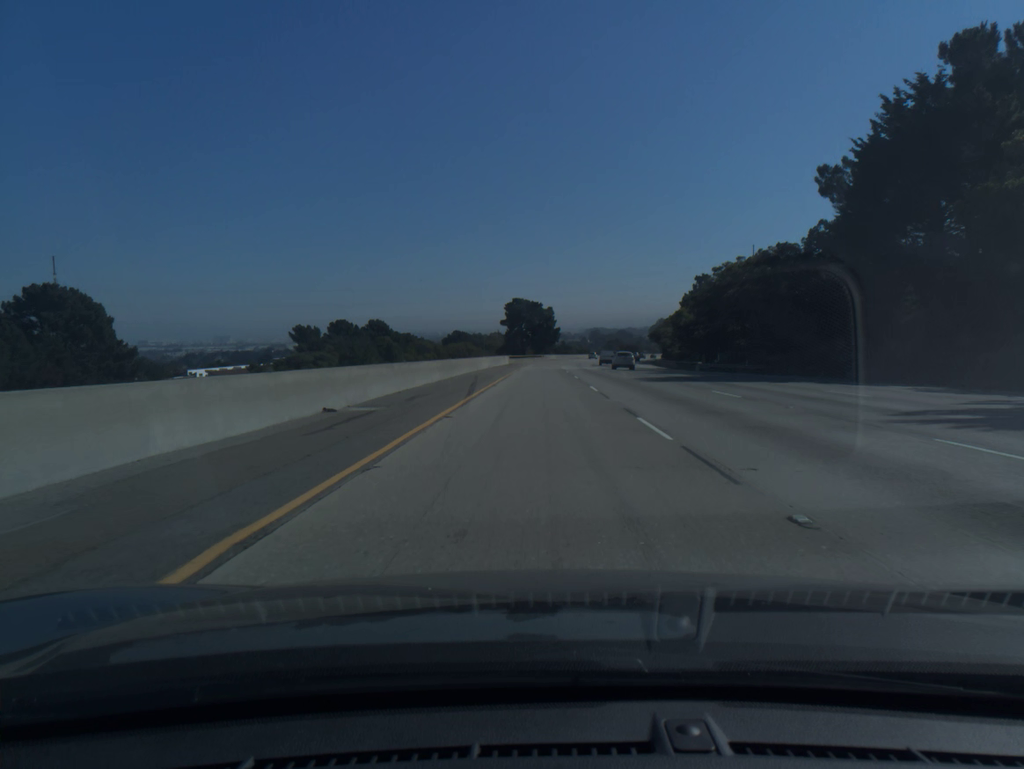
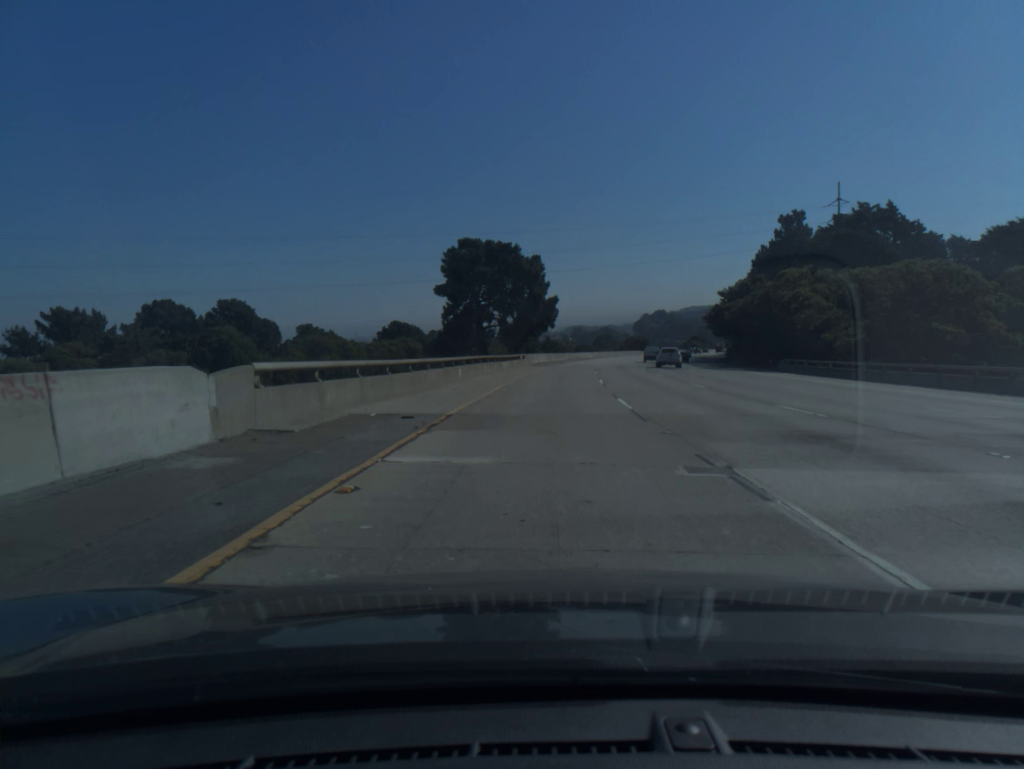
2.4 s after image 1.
(+0.6, +81.2) m; +1°
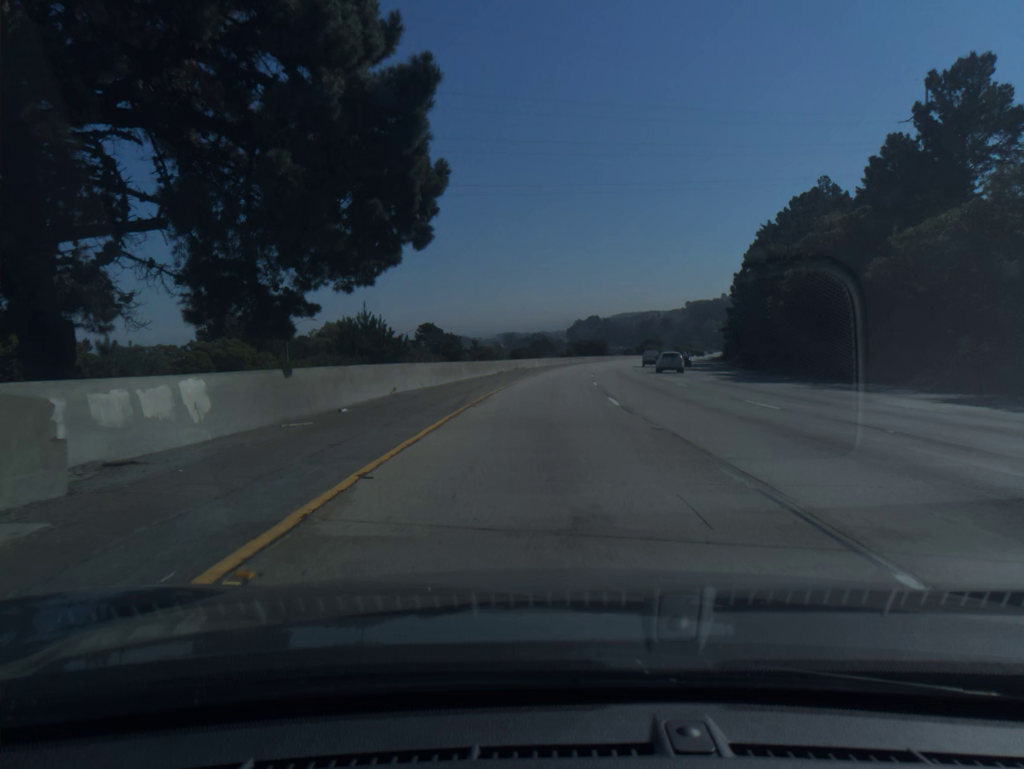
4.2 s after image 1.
(+2.6, +61.0) m; +5°
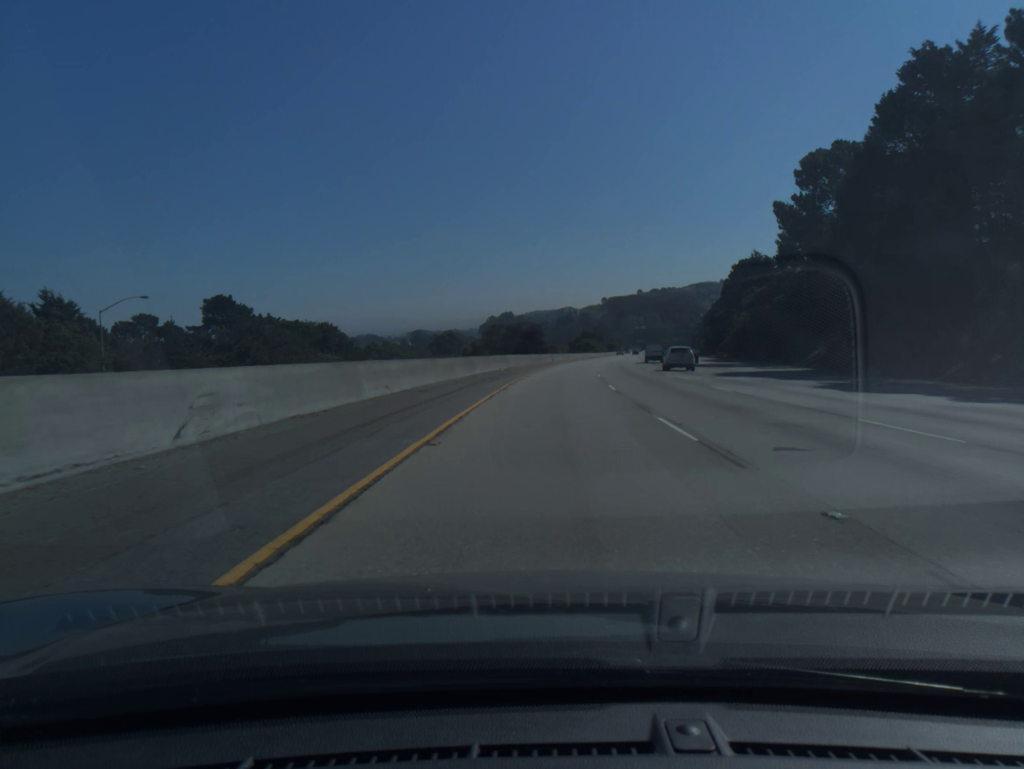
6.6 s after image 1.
(+4.1, +81.2) m; +6°
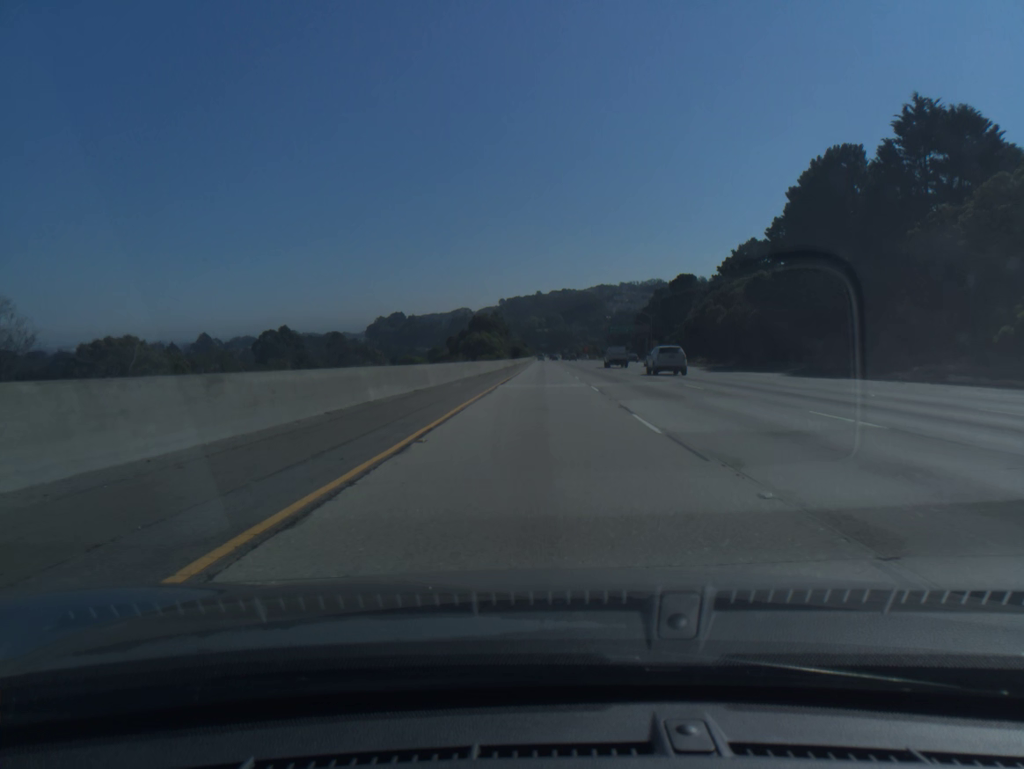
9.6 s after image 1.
(+7.2, +101.2) m; +7°
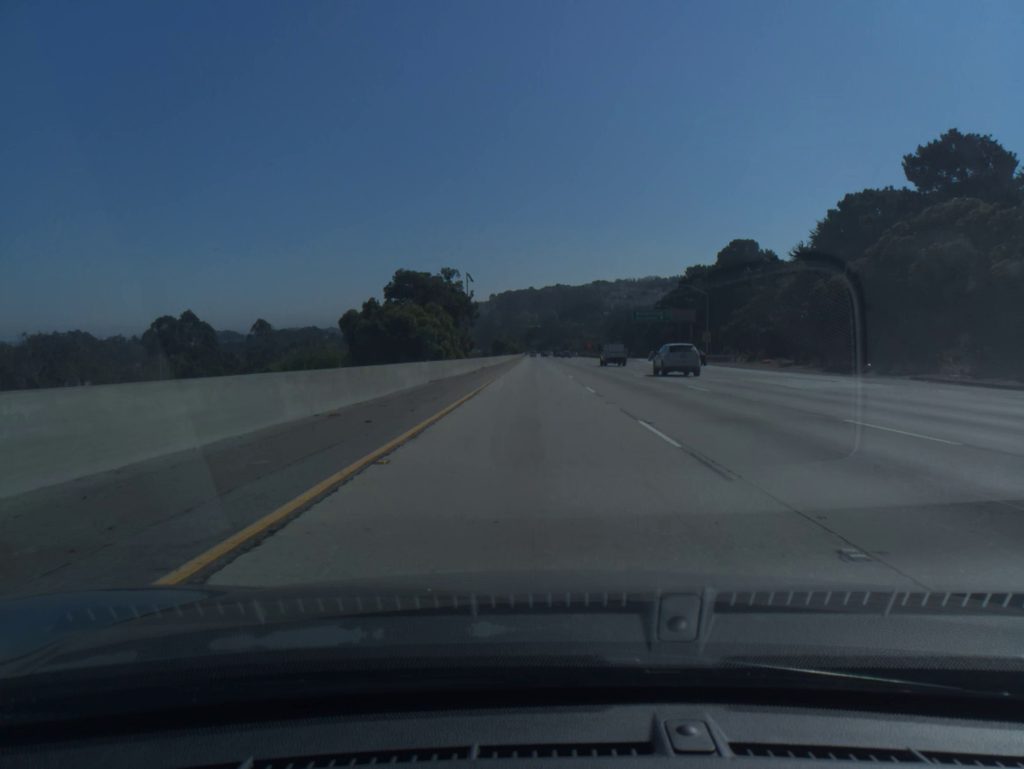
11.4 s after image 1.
(+0.6, +60.9) m; +1°
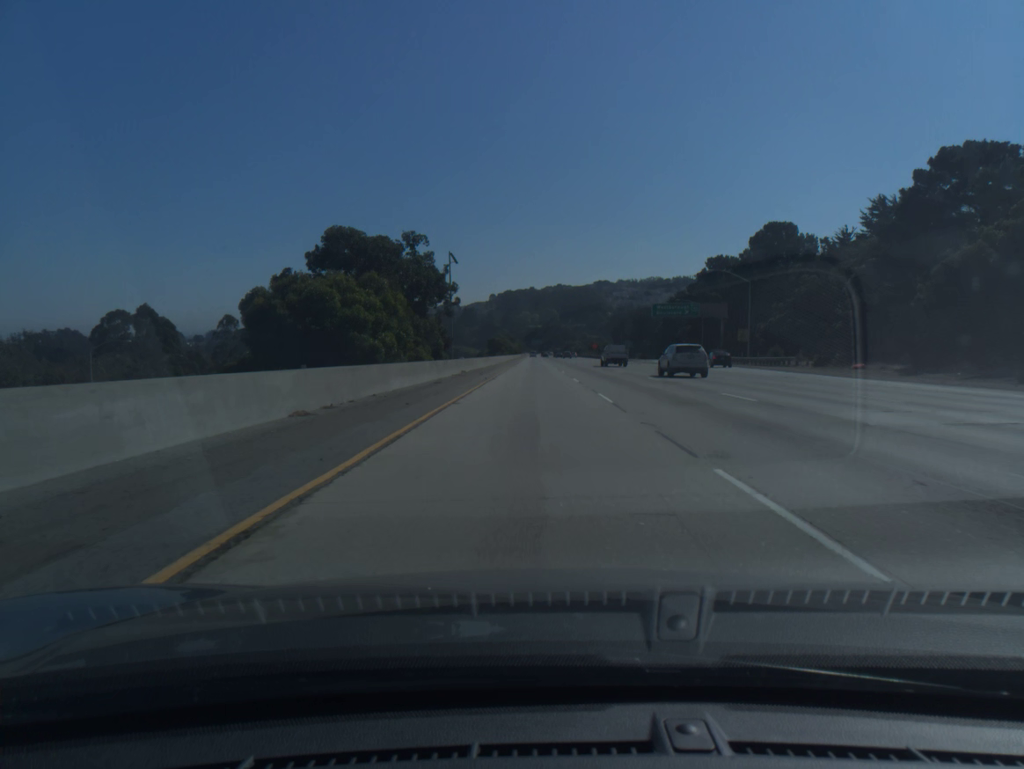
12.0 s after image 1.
(0.0, +20.3) m; 0°
